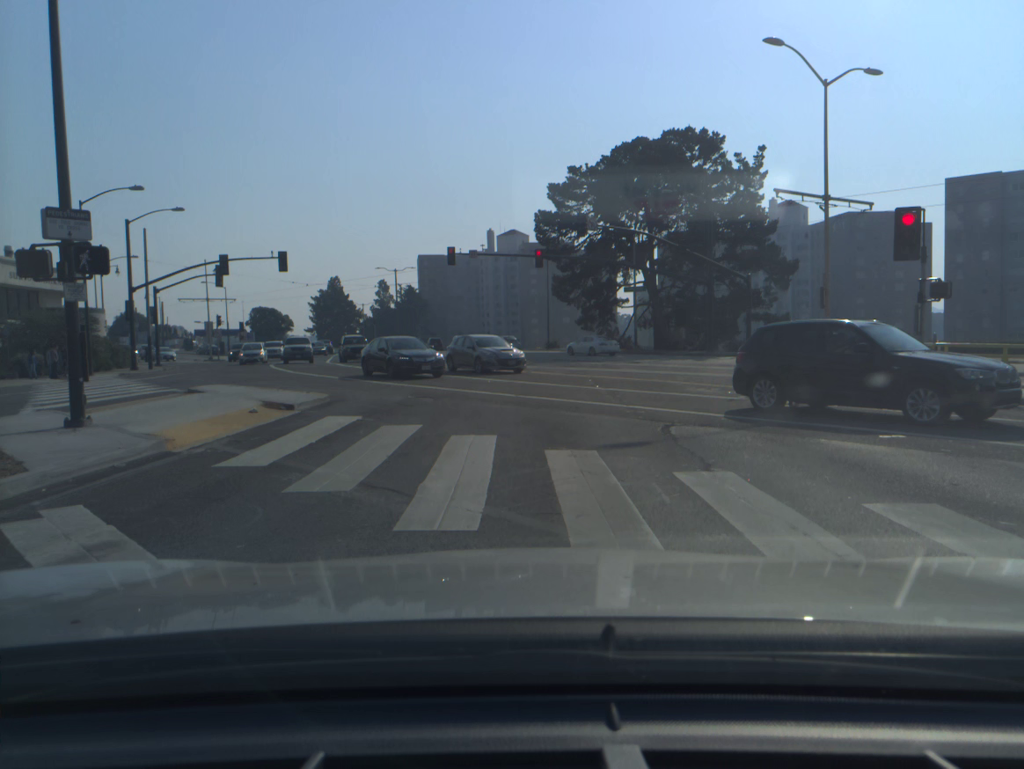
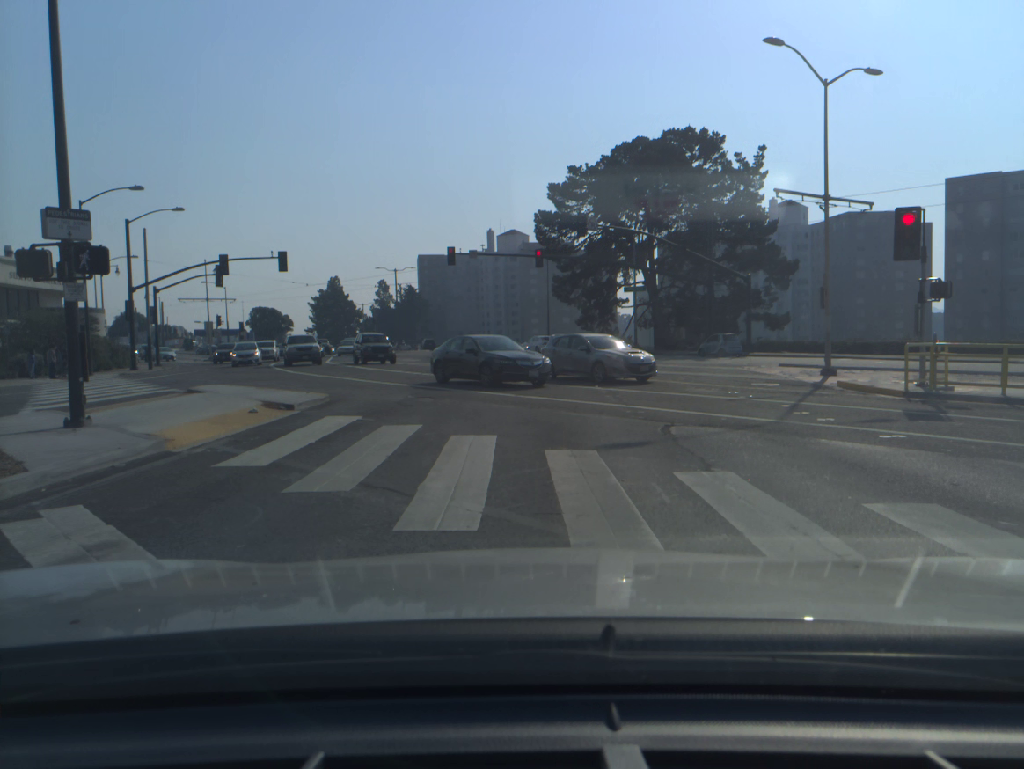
(0.0, 0.0) m; 0°
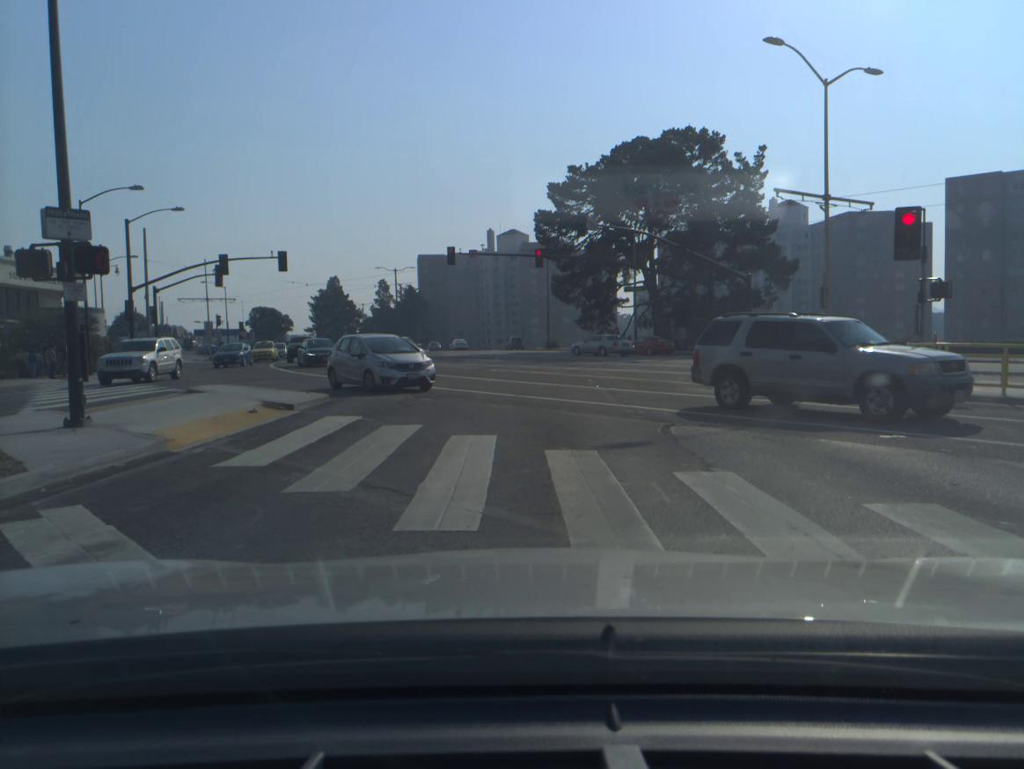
(0.0, 0.0) m; 0°
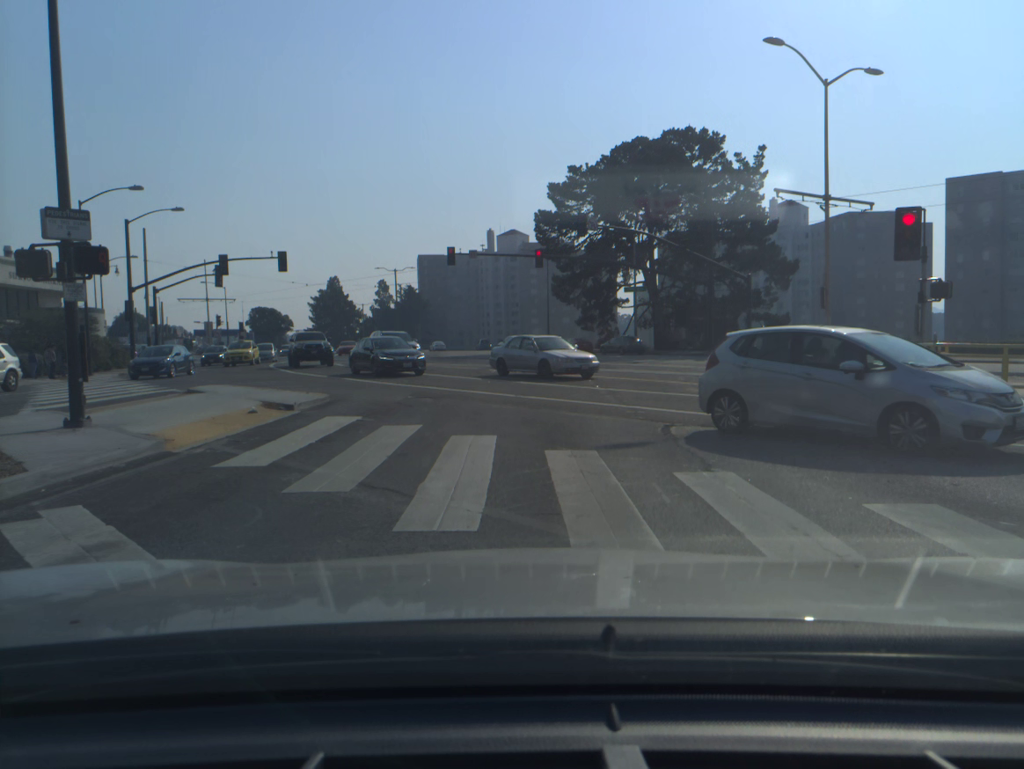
(0.0, 0.0) m; 0°
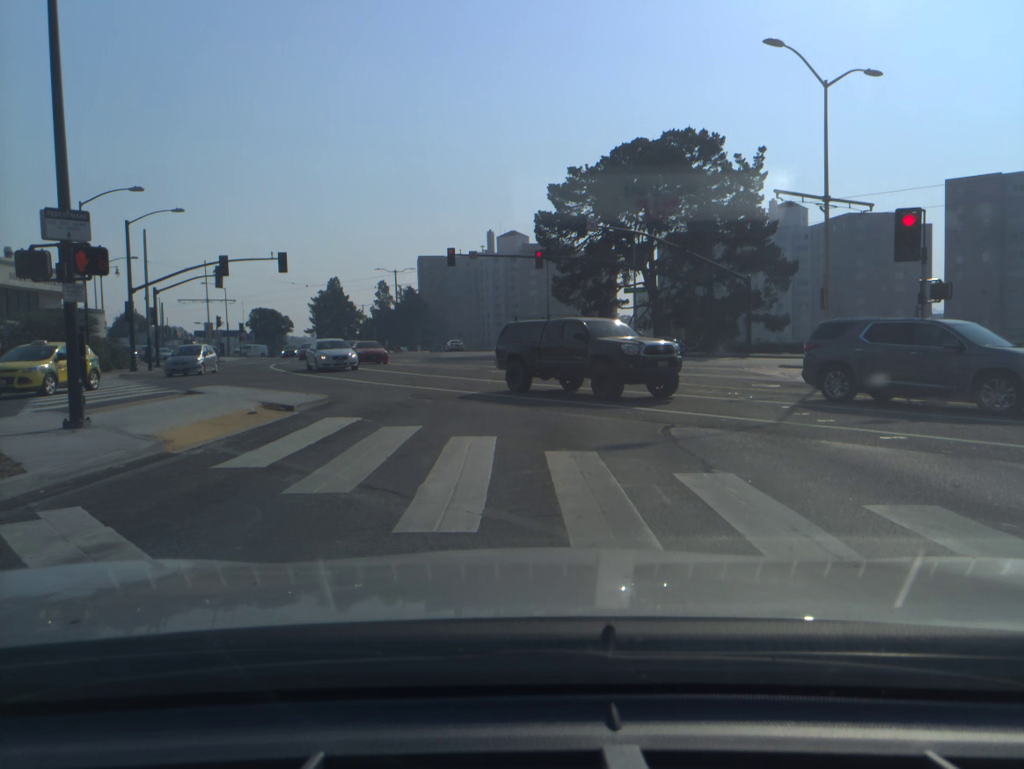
(0.0, 0.0) m; 0°
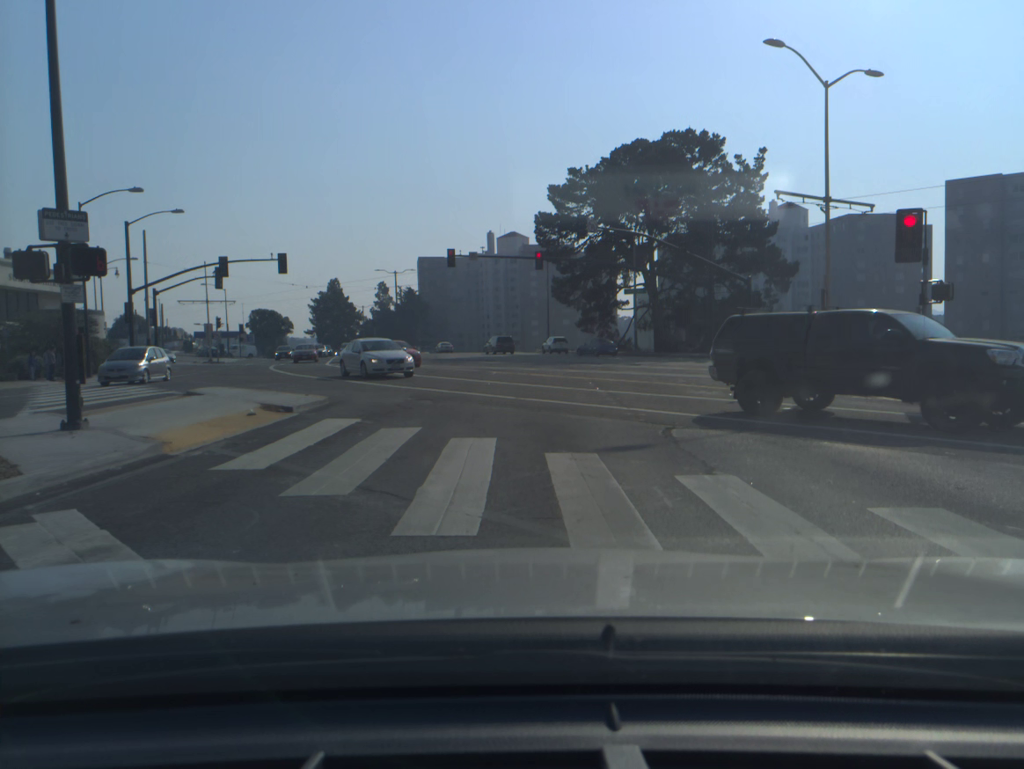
(0.0, 0.0) m; 0°
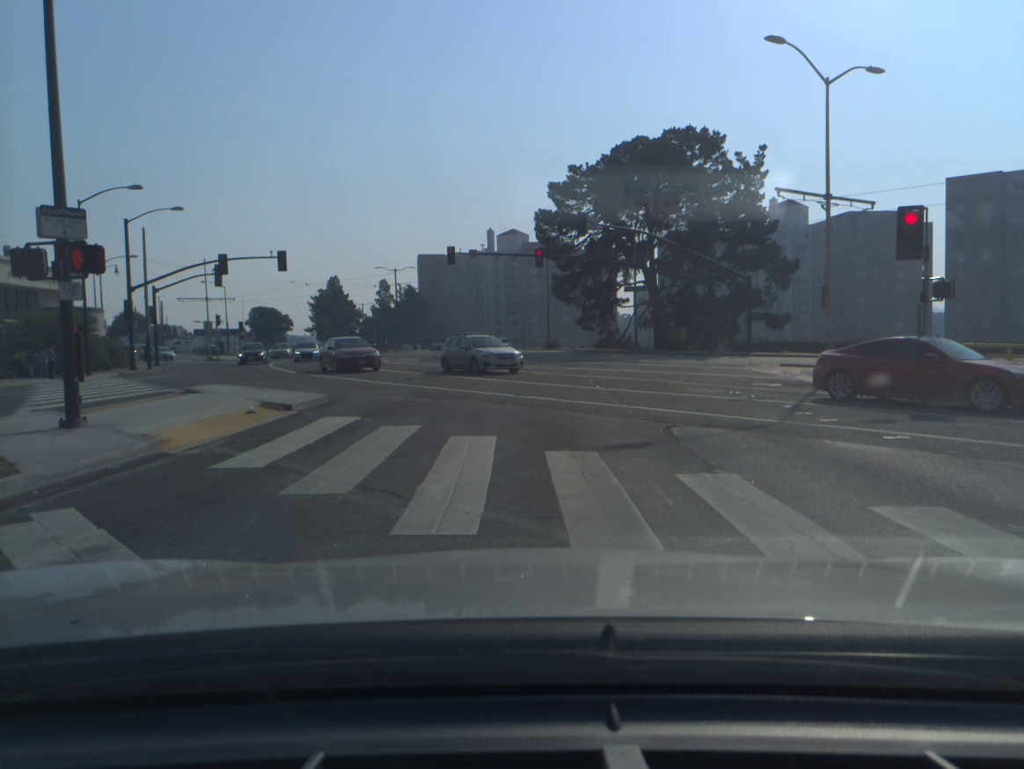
(0.0, 0.0) m; 0°
